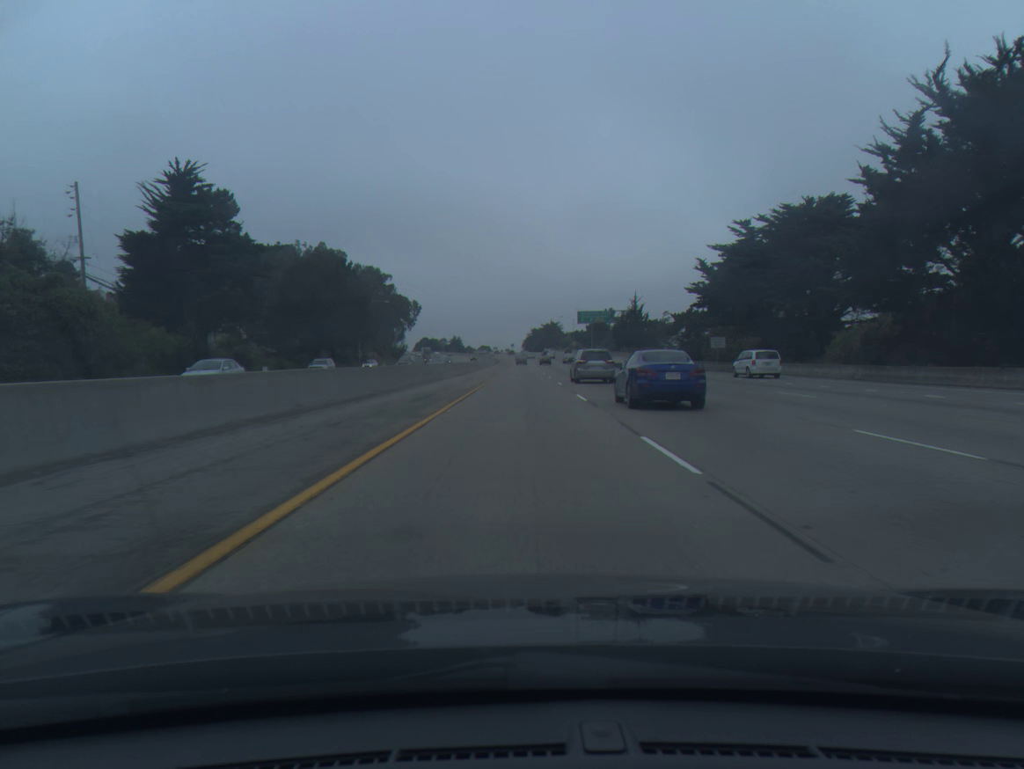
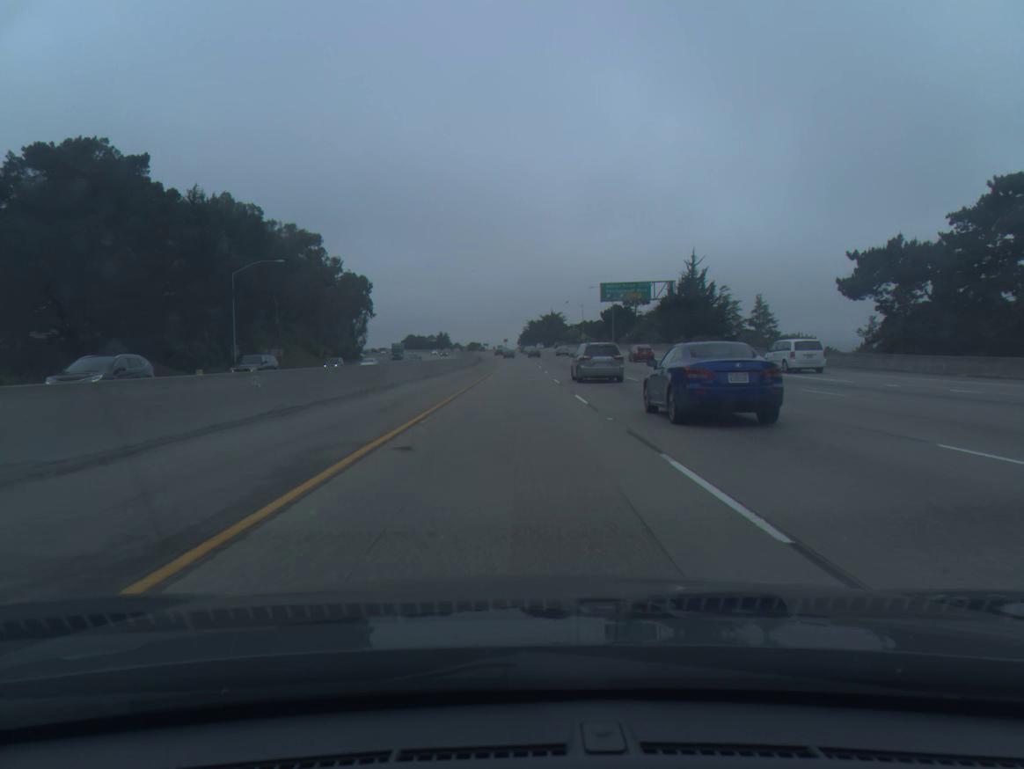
(+0.4, +61.4) m; 0°
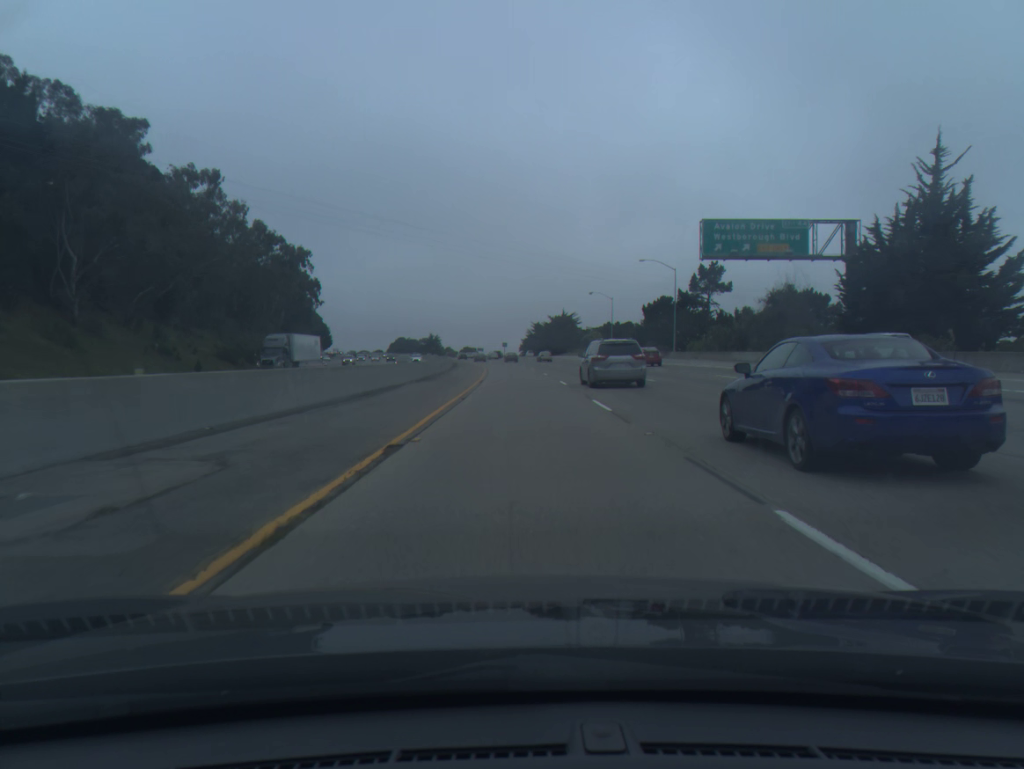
(-0.5, +61.3) m; 0°
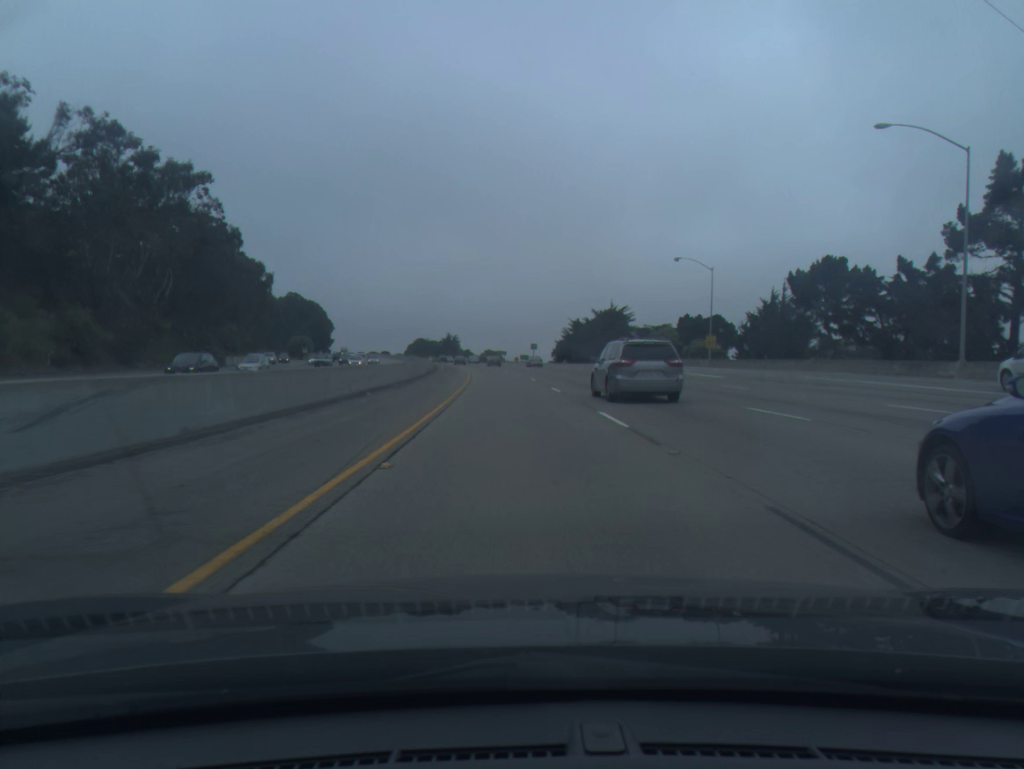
(-0.8, +61.1) m; -2°
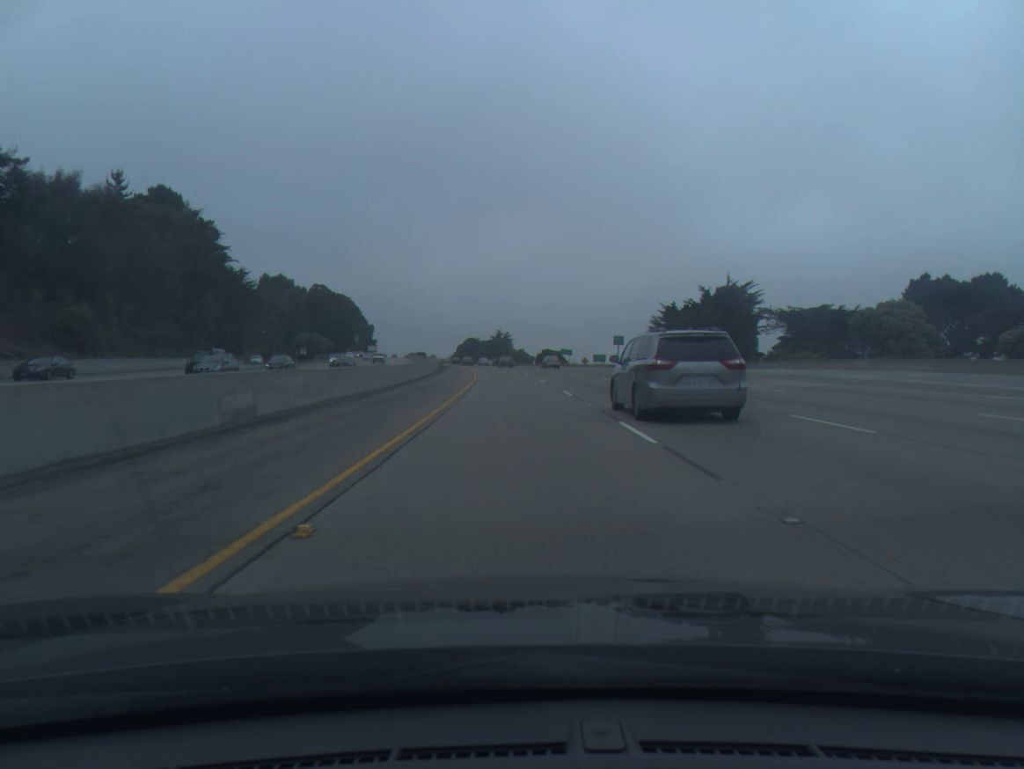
(-2.1, +61.0) m; -4°
